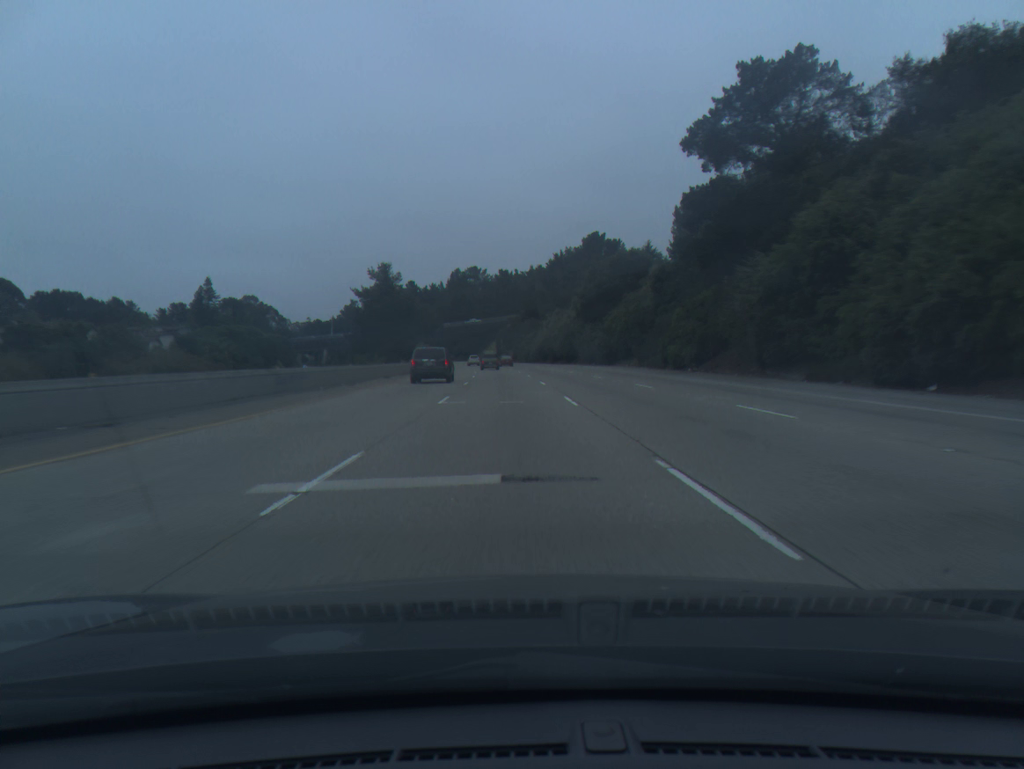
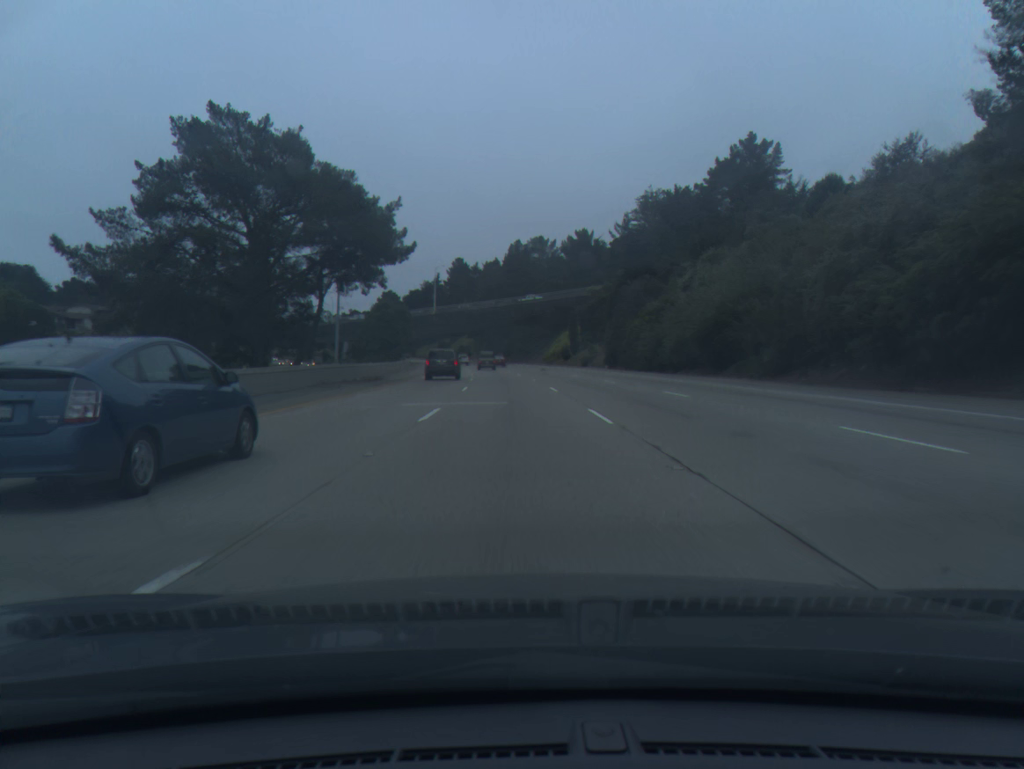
(-3.7, +92.8) m; -5°
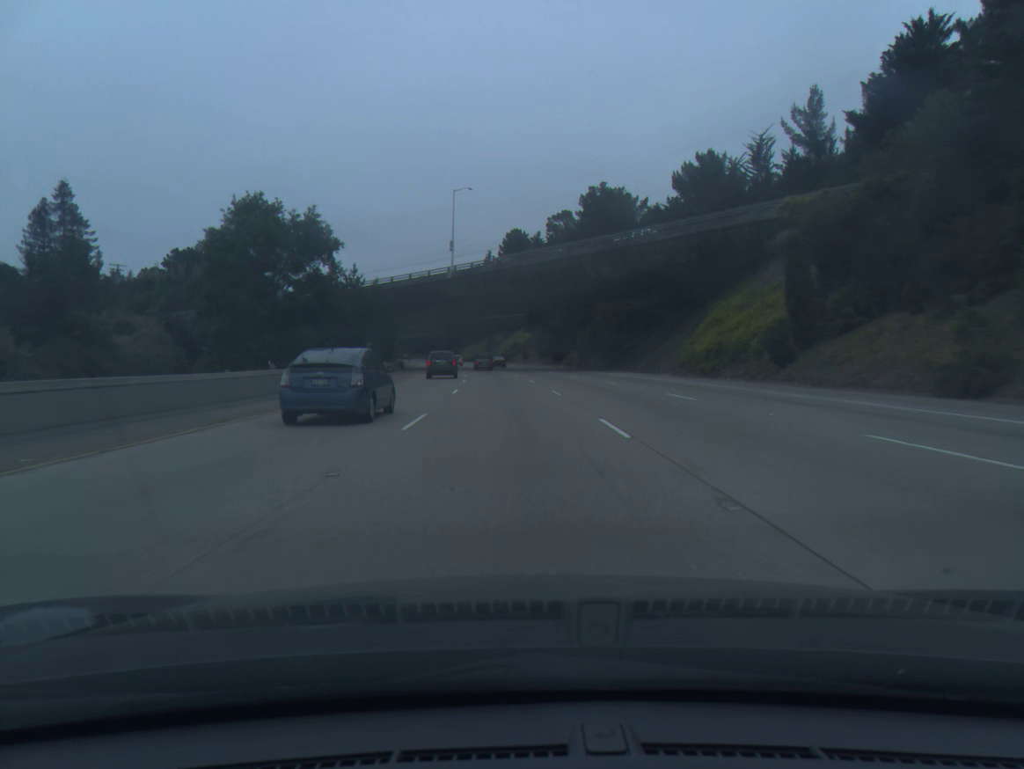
(-2.9, +74.4) m; -5°
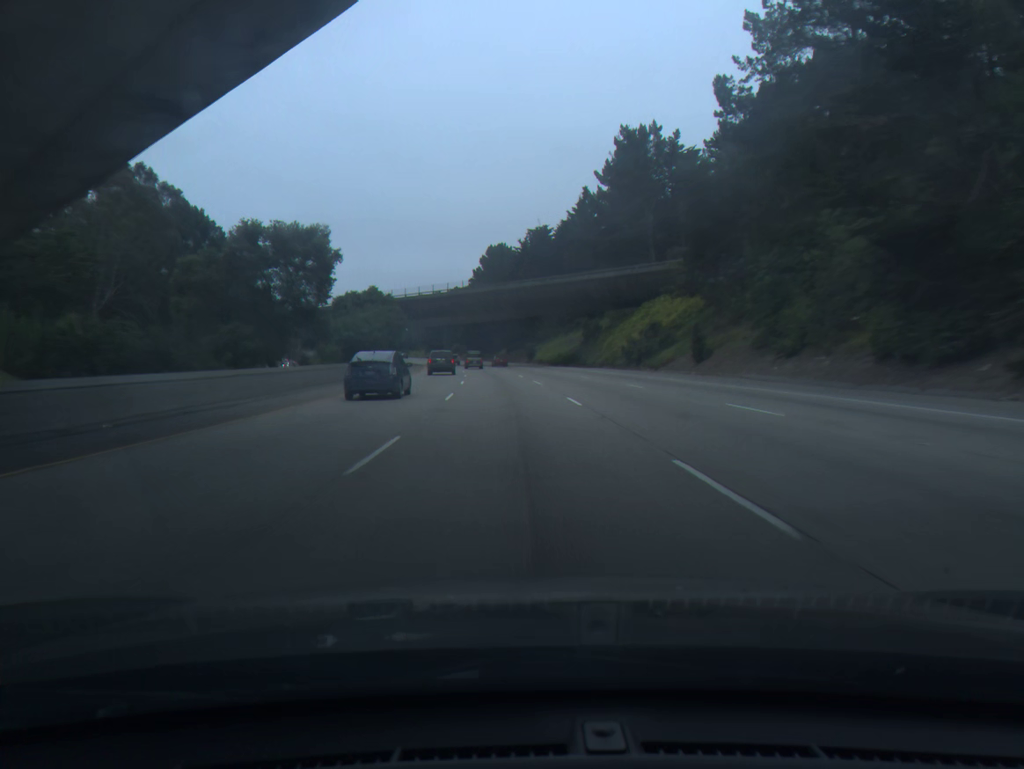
(-5.6, +93.2) m; -6°
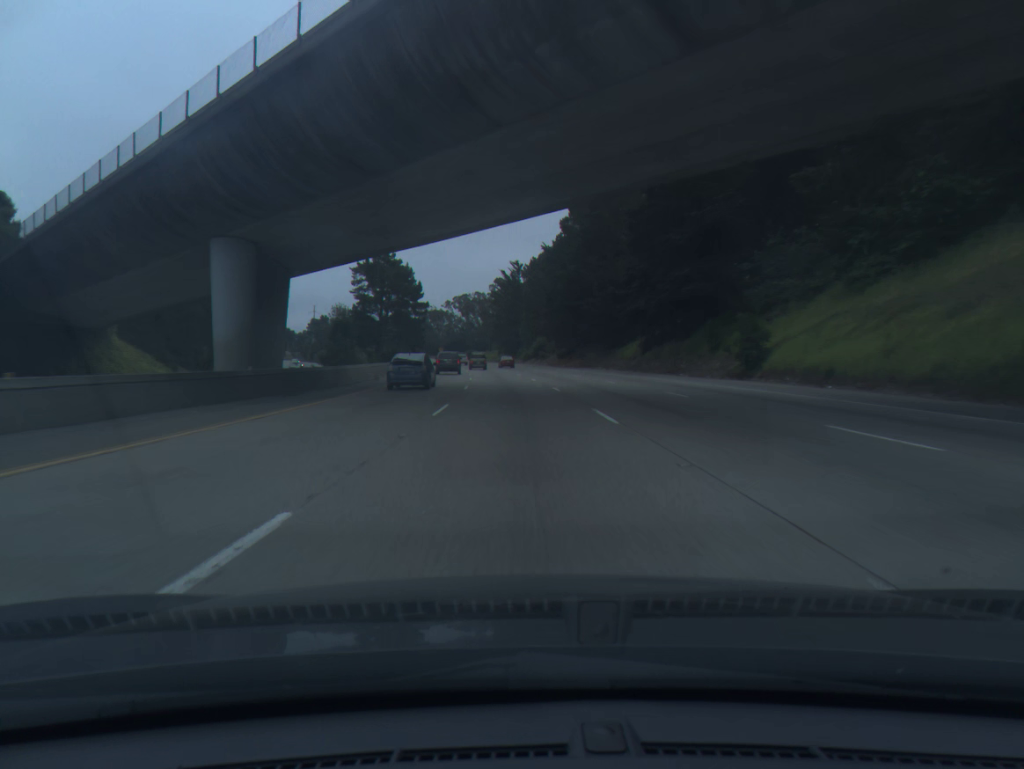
(-5.4, +93.2) m; -7°
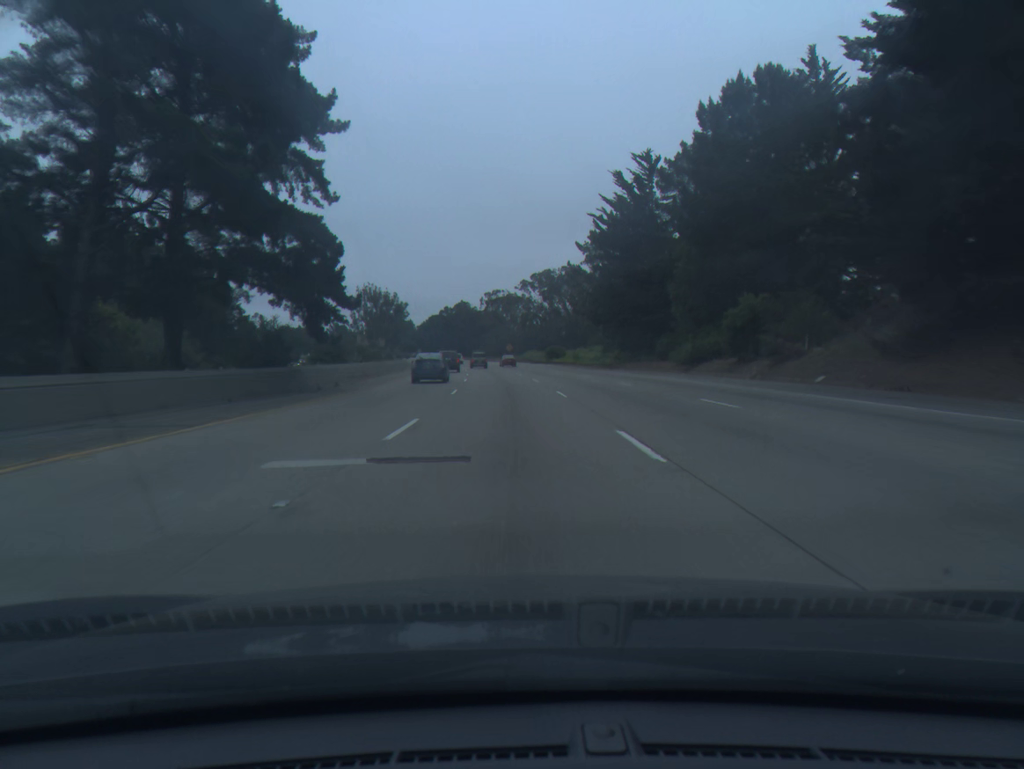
(-4.7, +93.1) m; -6°
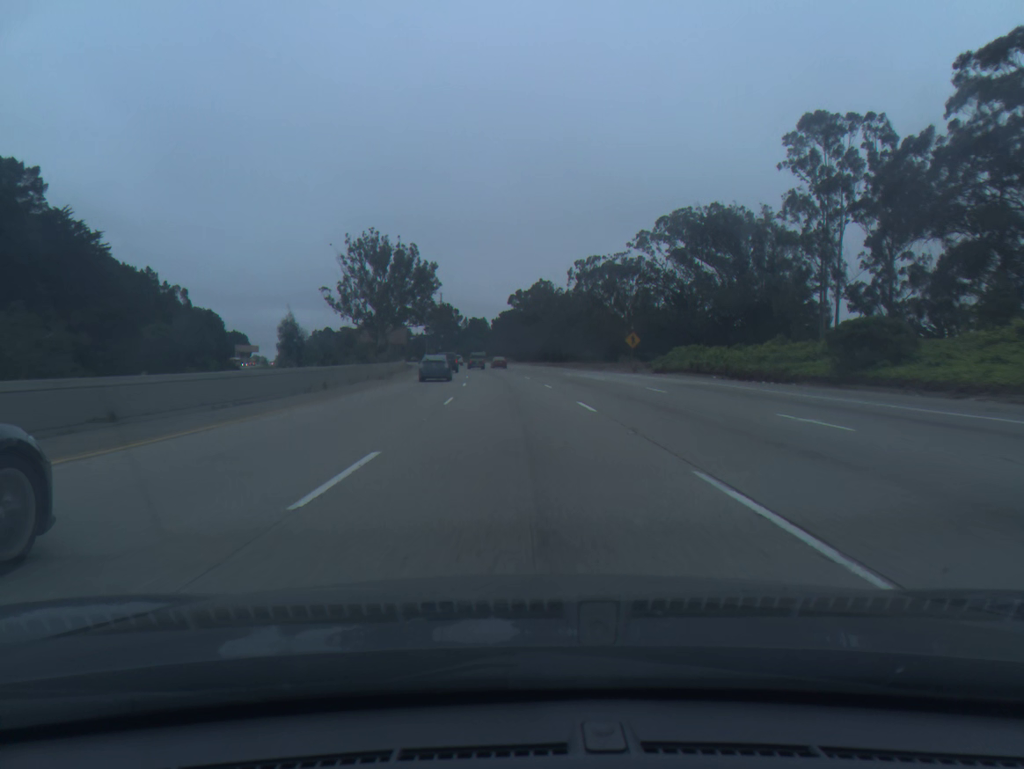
(-5.1, +92.9) m; -6°
